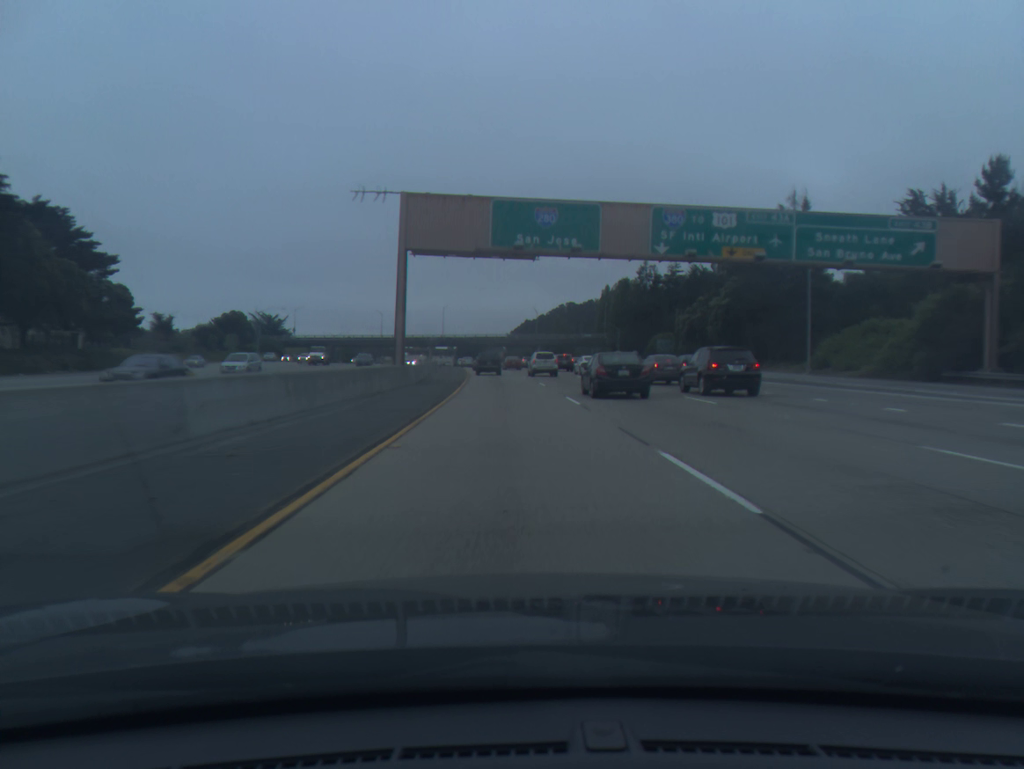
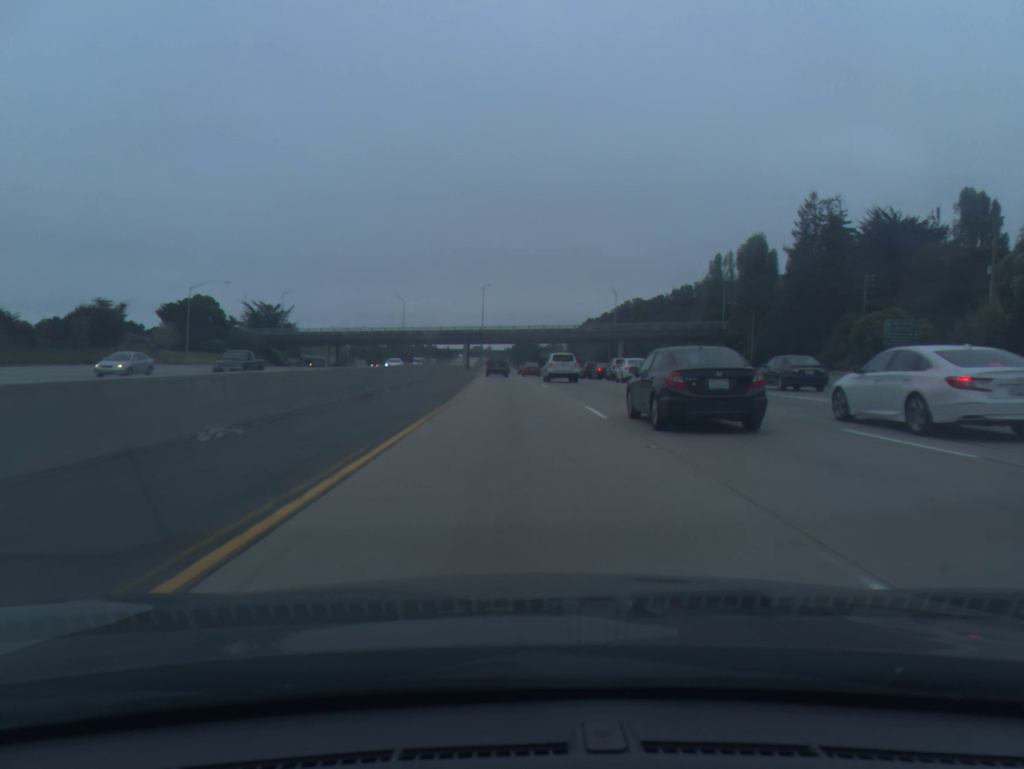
(-2.5, +68.0) m; -4°
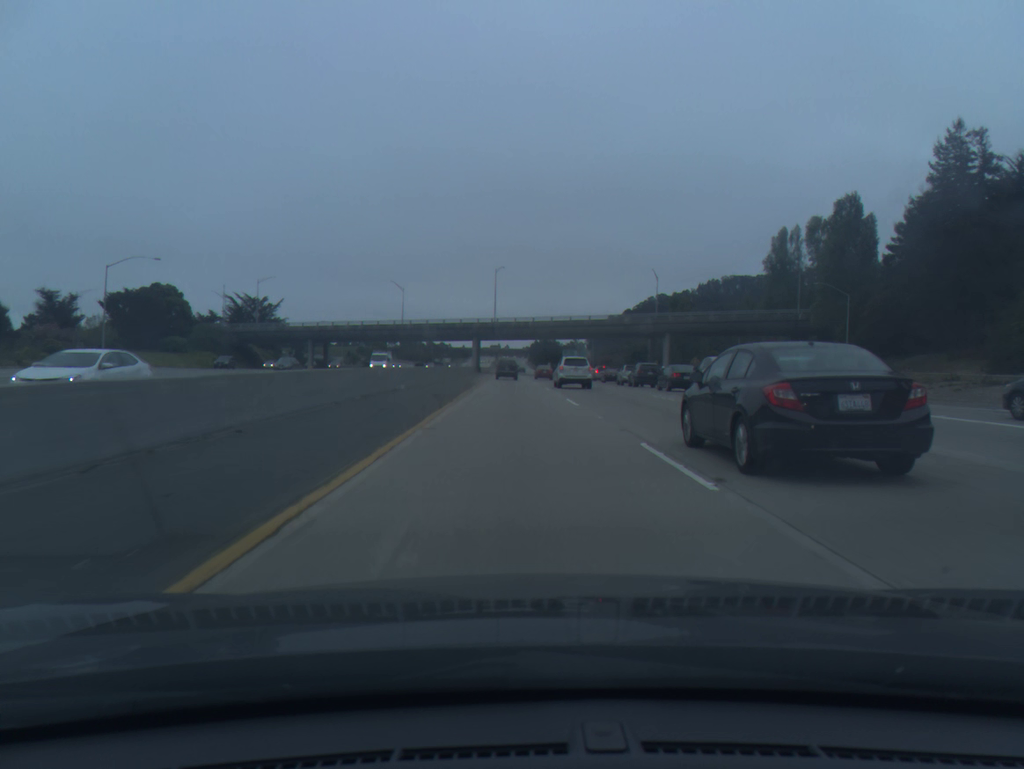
(-0.3, +28.2) m; -1°
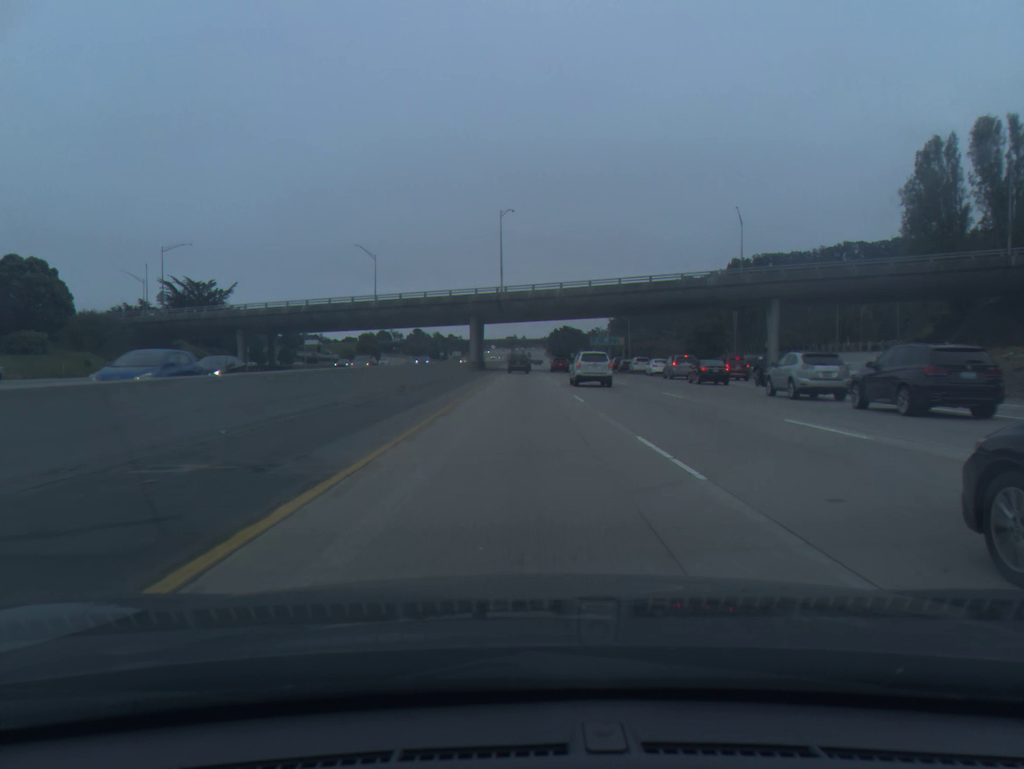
(-0.5, +43.6) m; -1°
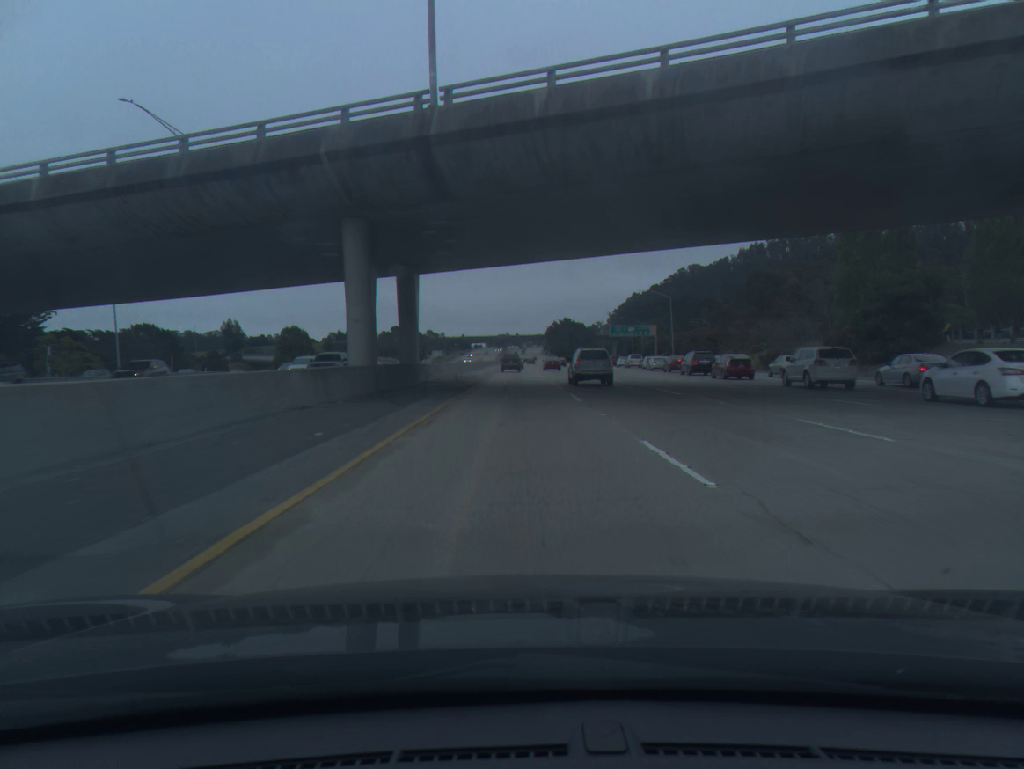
(+0.1, +60.4) m; 0°
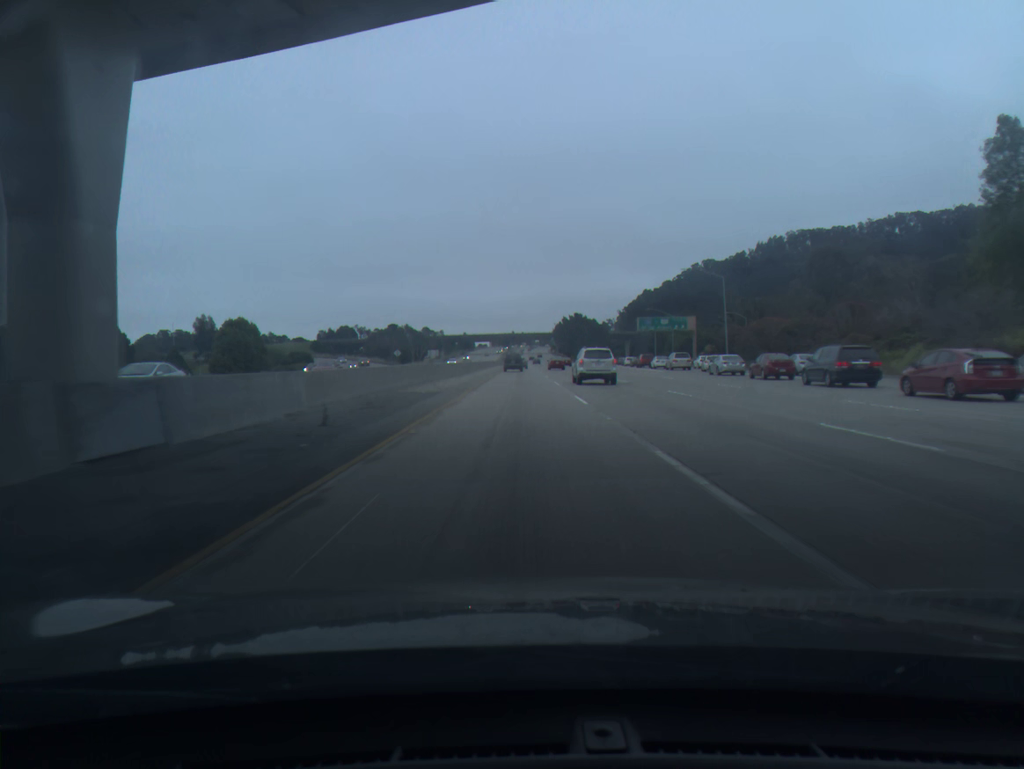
(0.0, +31.0) m; 0°
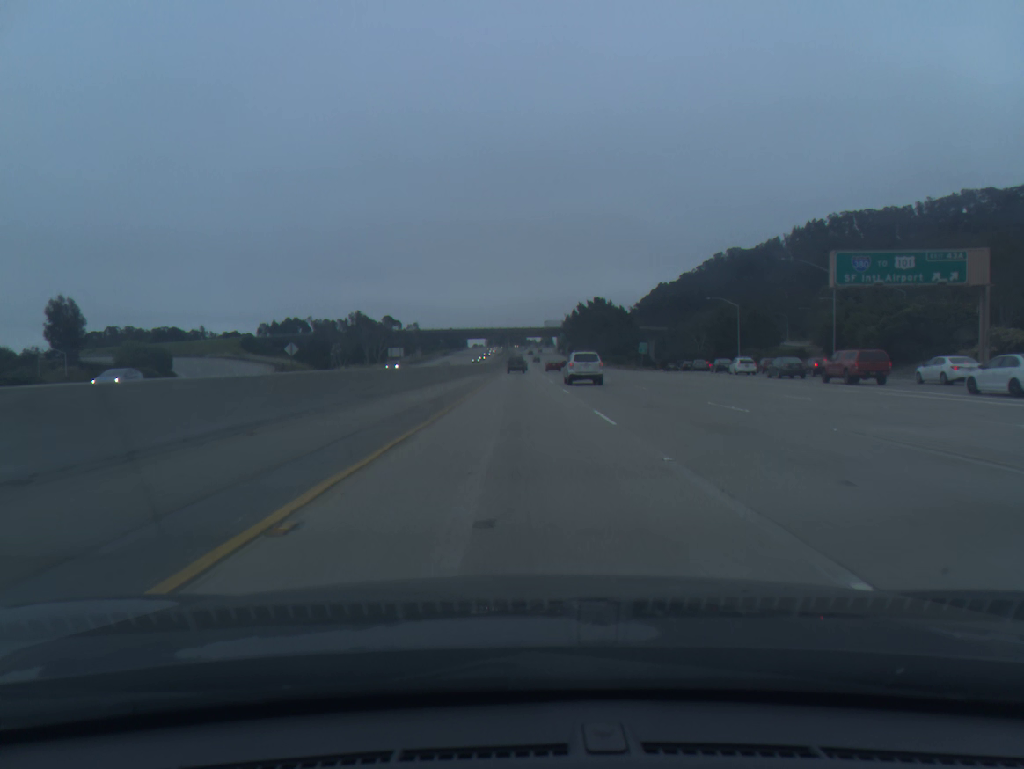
(-0.3, +80.0) m; 0°
